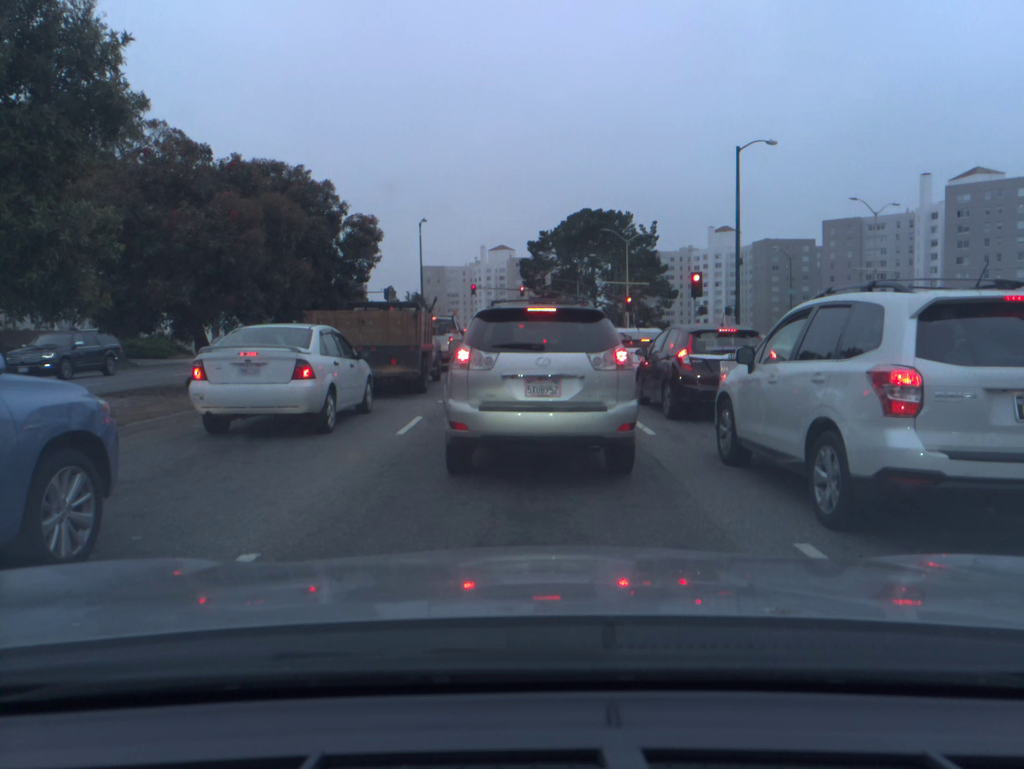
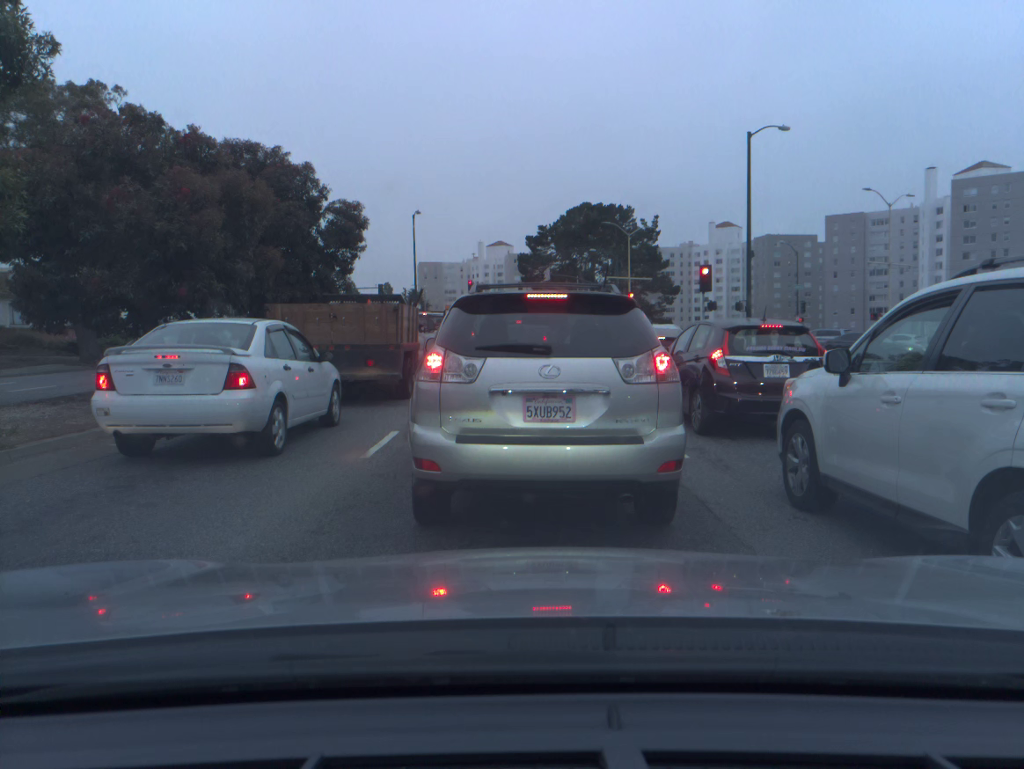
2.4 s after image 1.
(0.0, +2.2) m; 0°
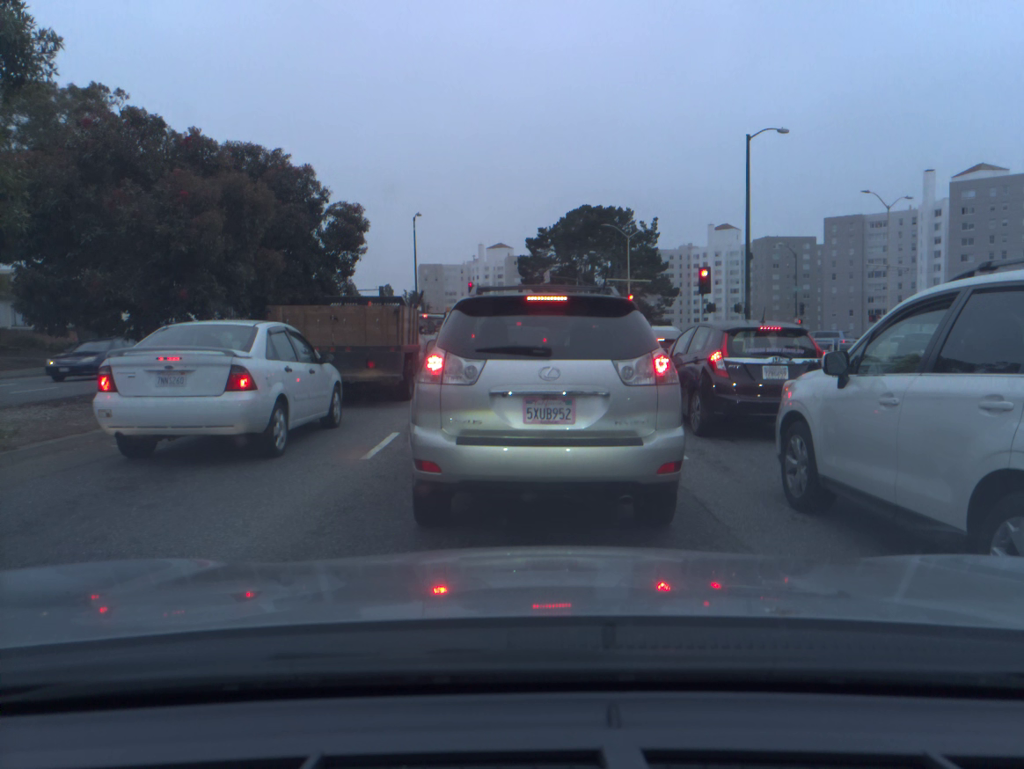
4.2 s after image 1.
(0.0, 0.0) m; 0°
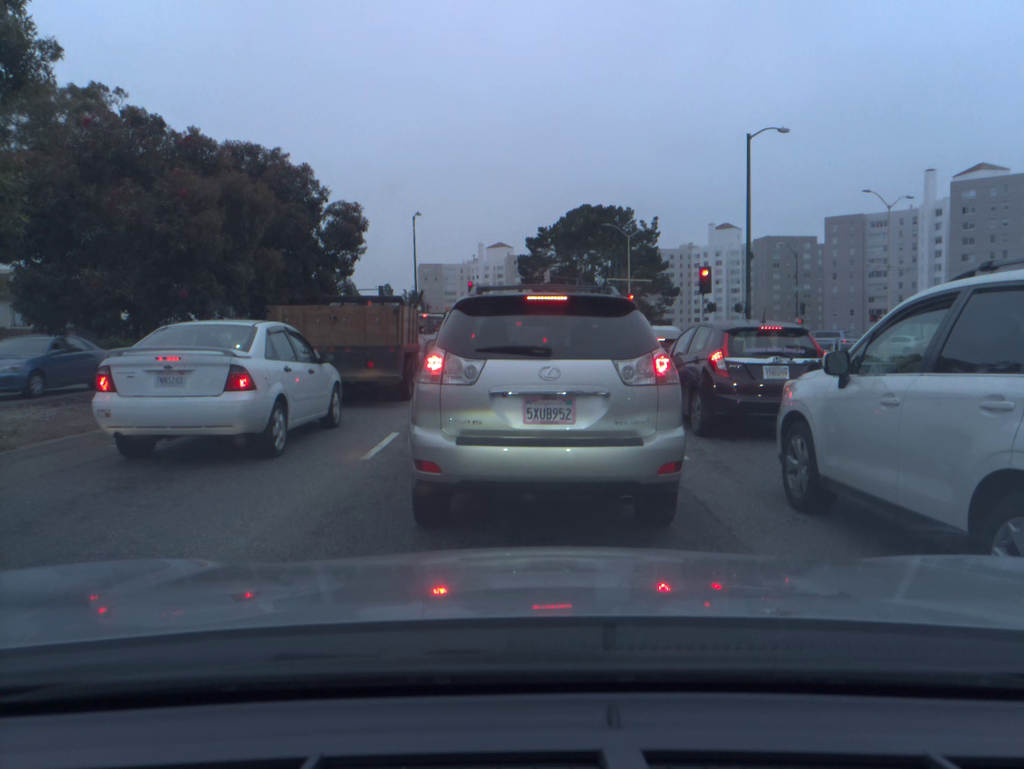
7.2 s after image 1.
(0.0, 0.0) m; 0°
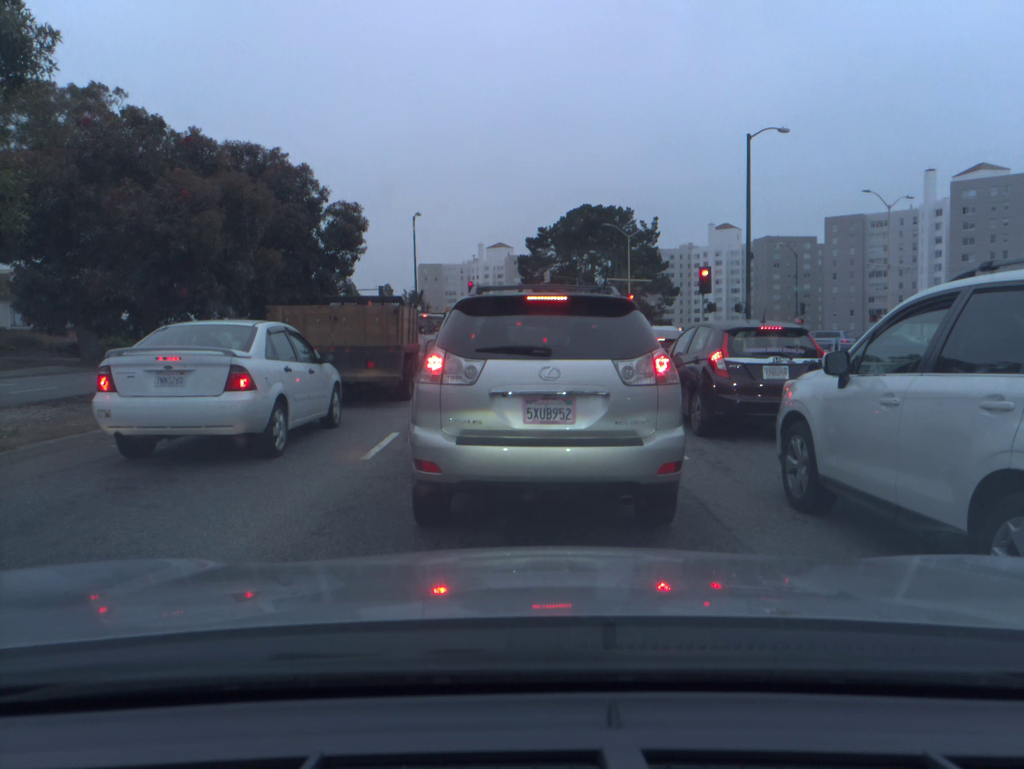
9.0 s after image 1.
(0.0, 0.0) m; 0°
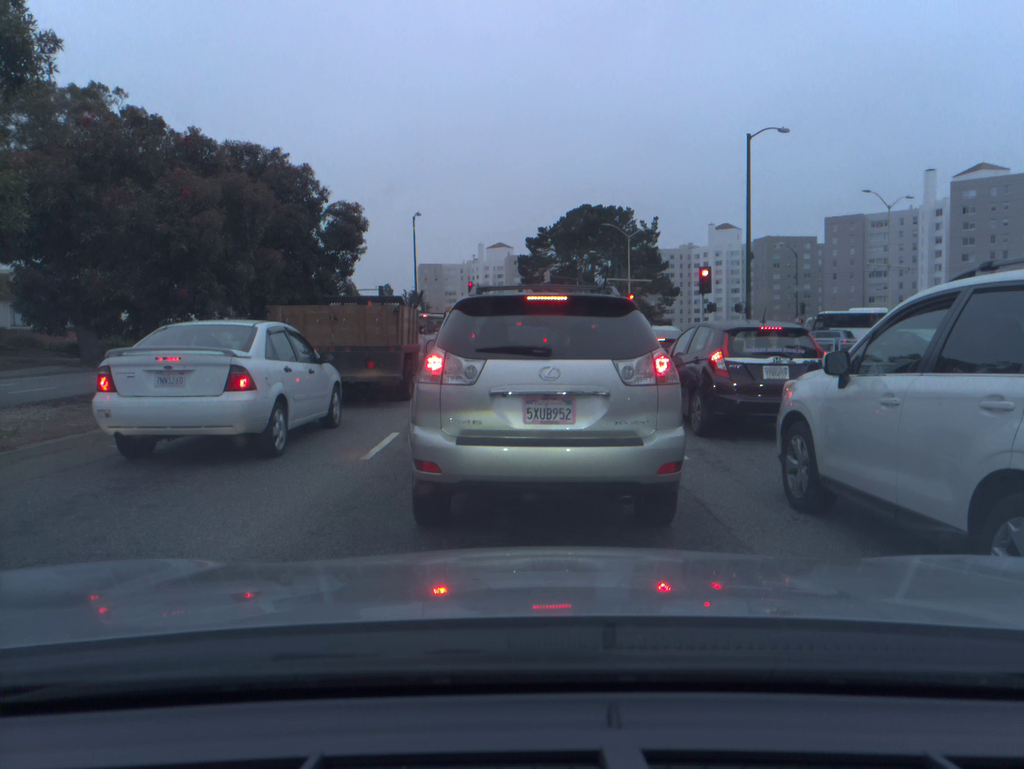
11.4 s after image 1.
(0.0, 0.0) m; 0°
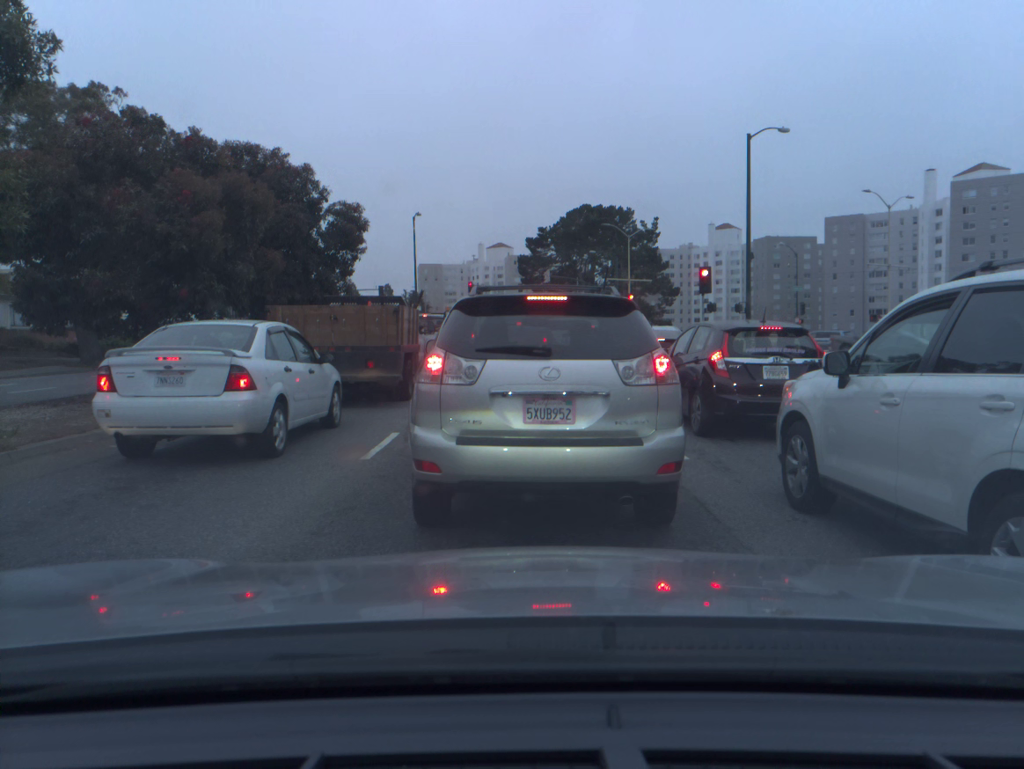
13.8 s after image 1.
(0.0, 0.0) m; 0°
